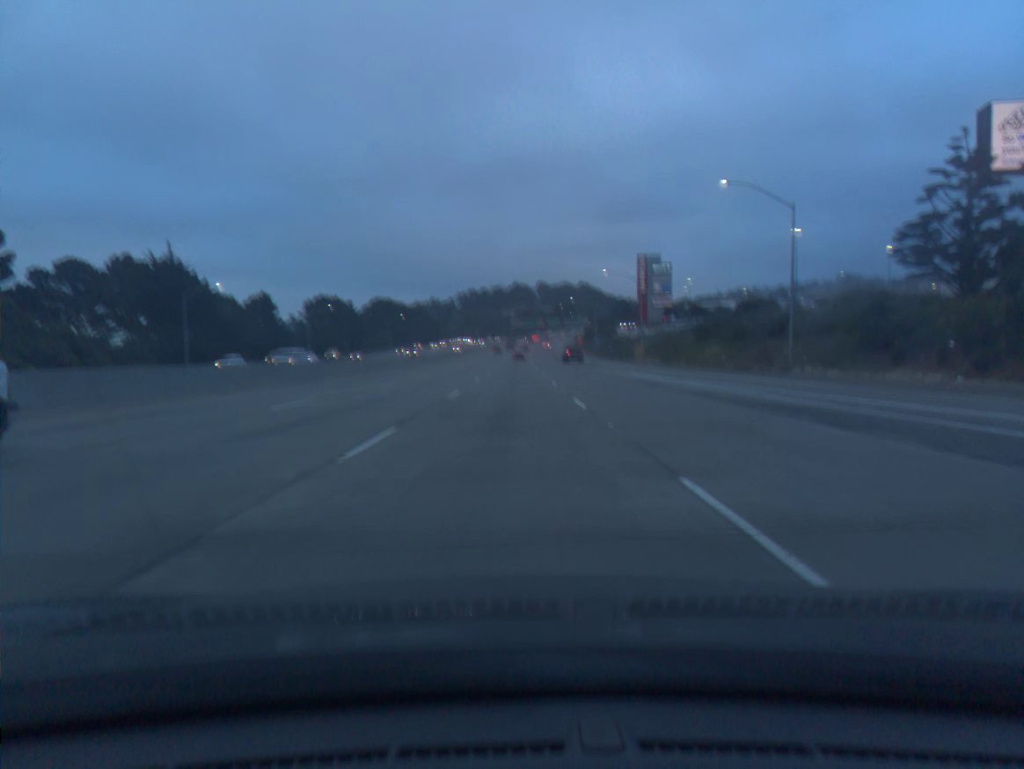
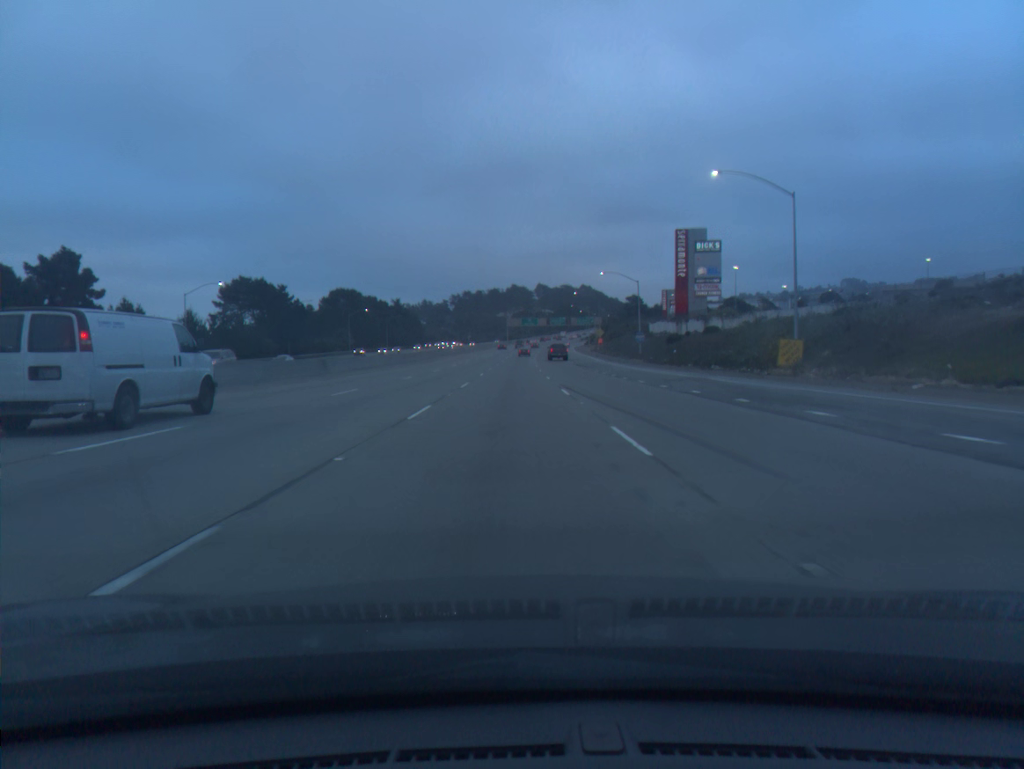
(-0.1, +52.7) m; 0°
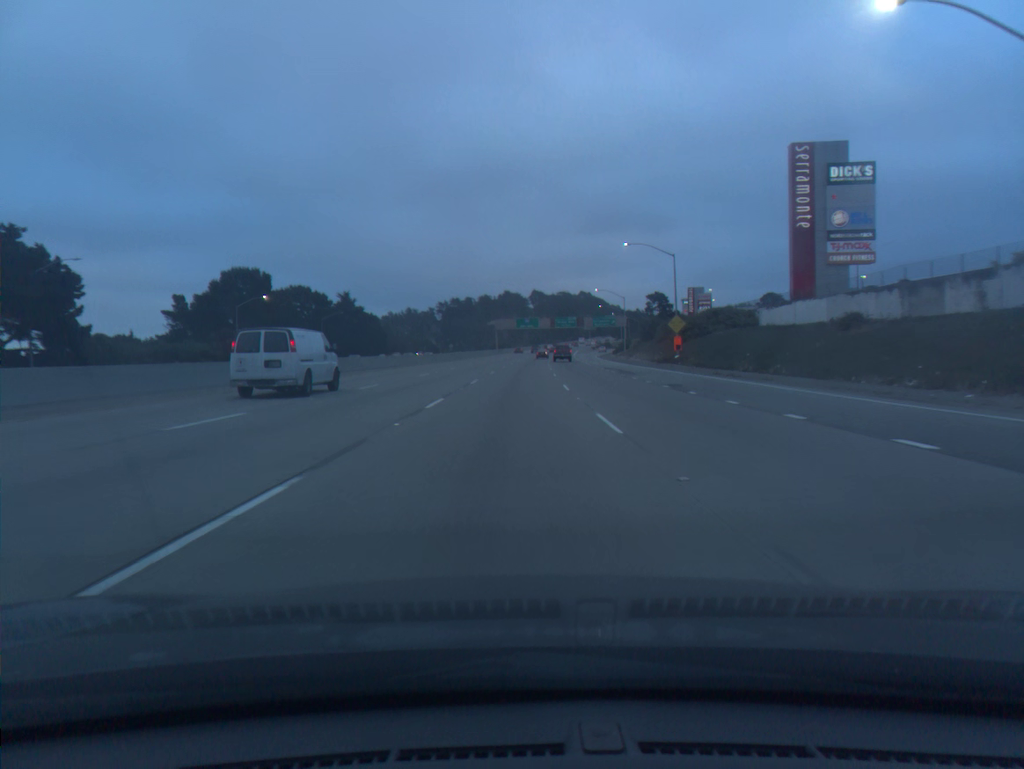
(+0.1, +70.3) m; 0°
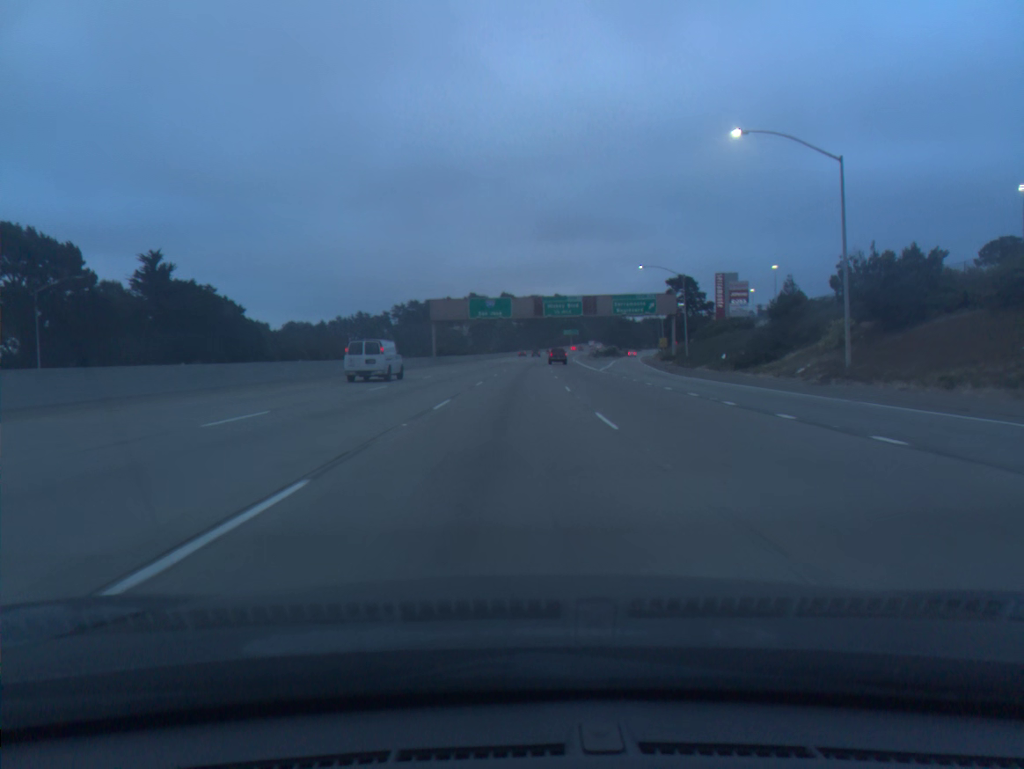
(+1.8, +86.9) m; +2°
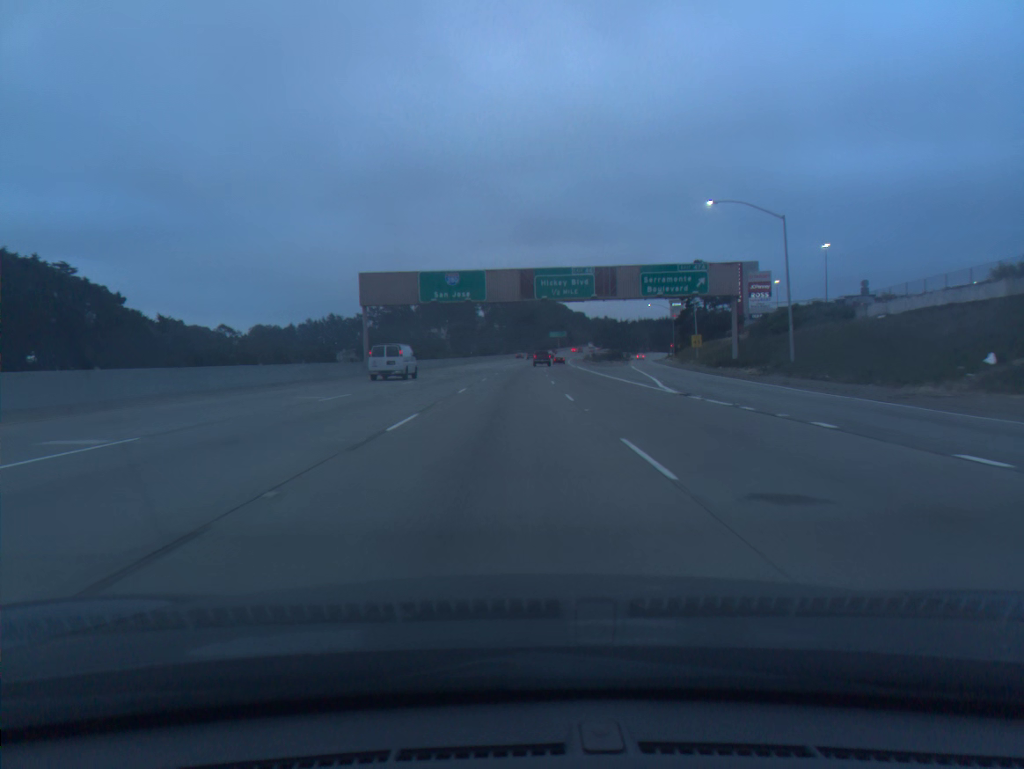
(+0.4, +34.6) m; +1°
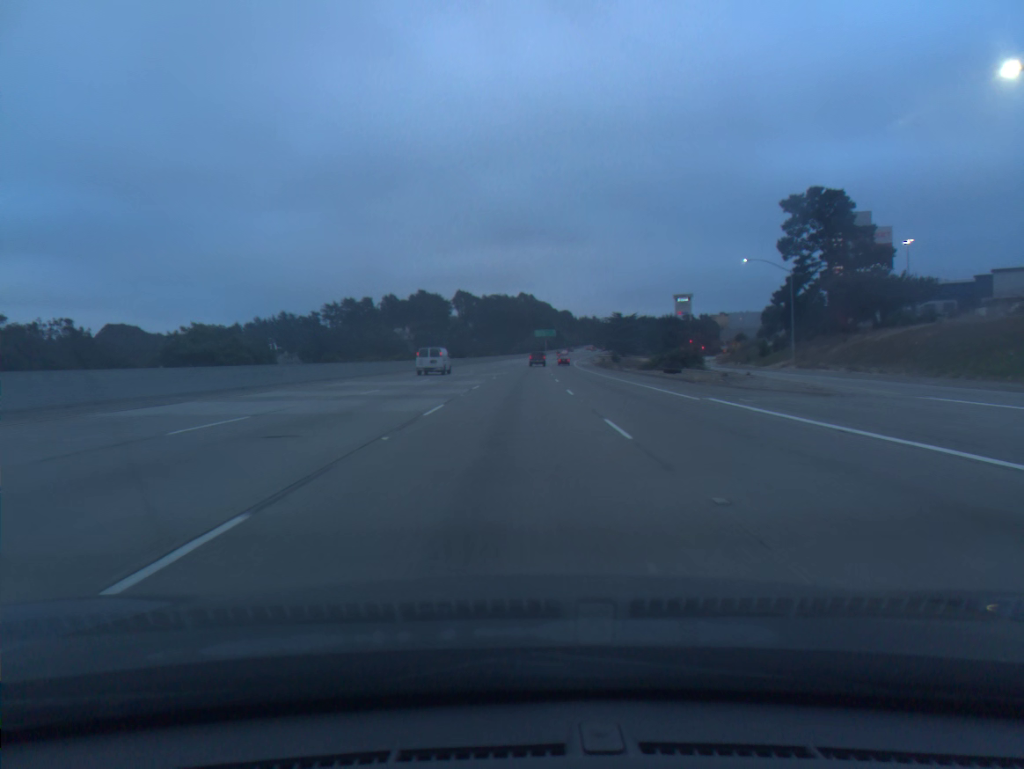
(+0.6, +69.3) m; +1°
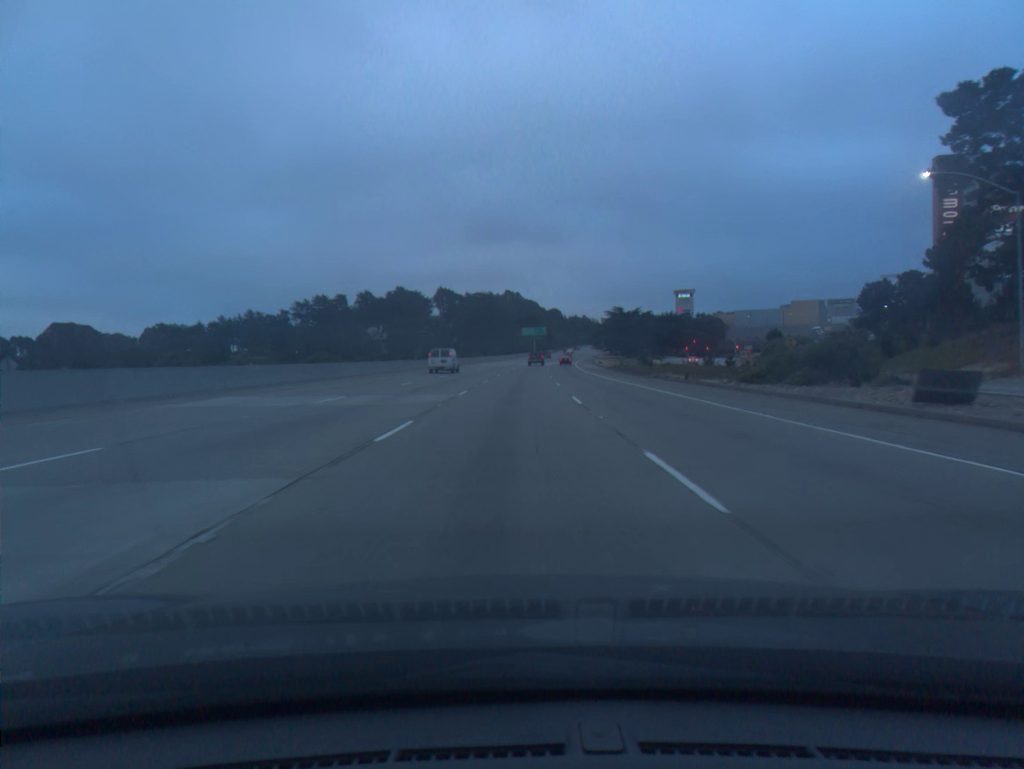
(+0.4, +34.7) m; +1°
